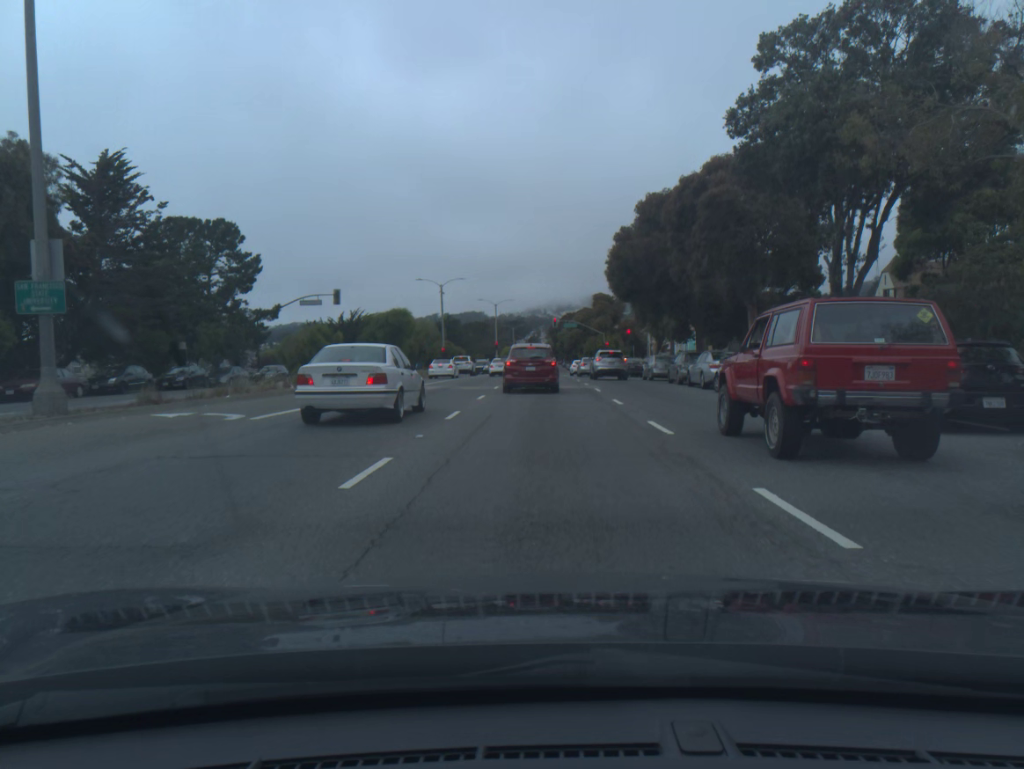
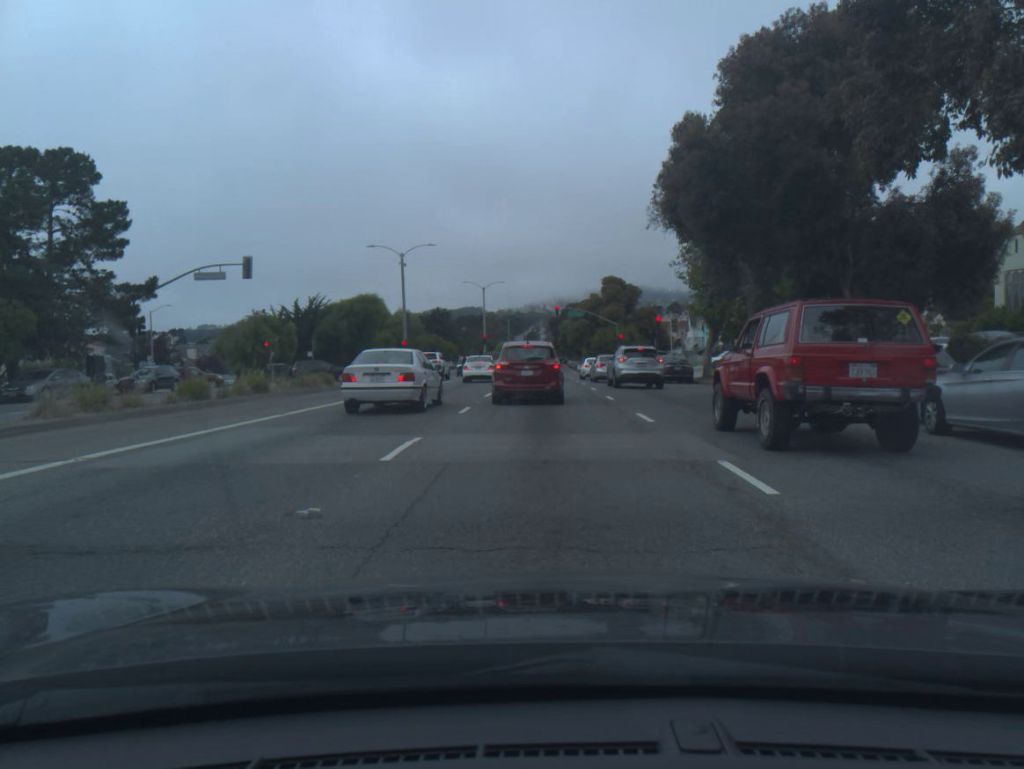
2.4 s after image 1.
(0.0, +20.1) m; 0°
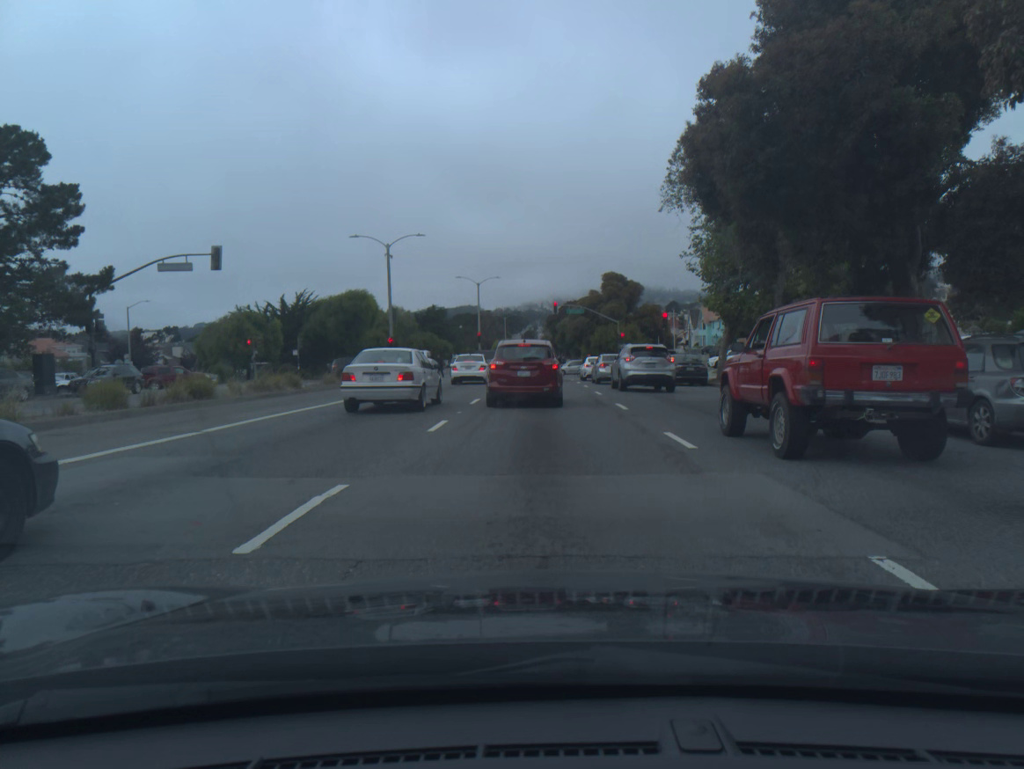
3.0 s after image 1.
(0.0, +4.1) m; 0°
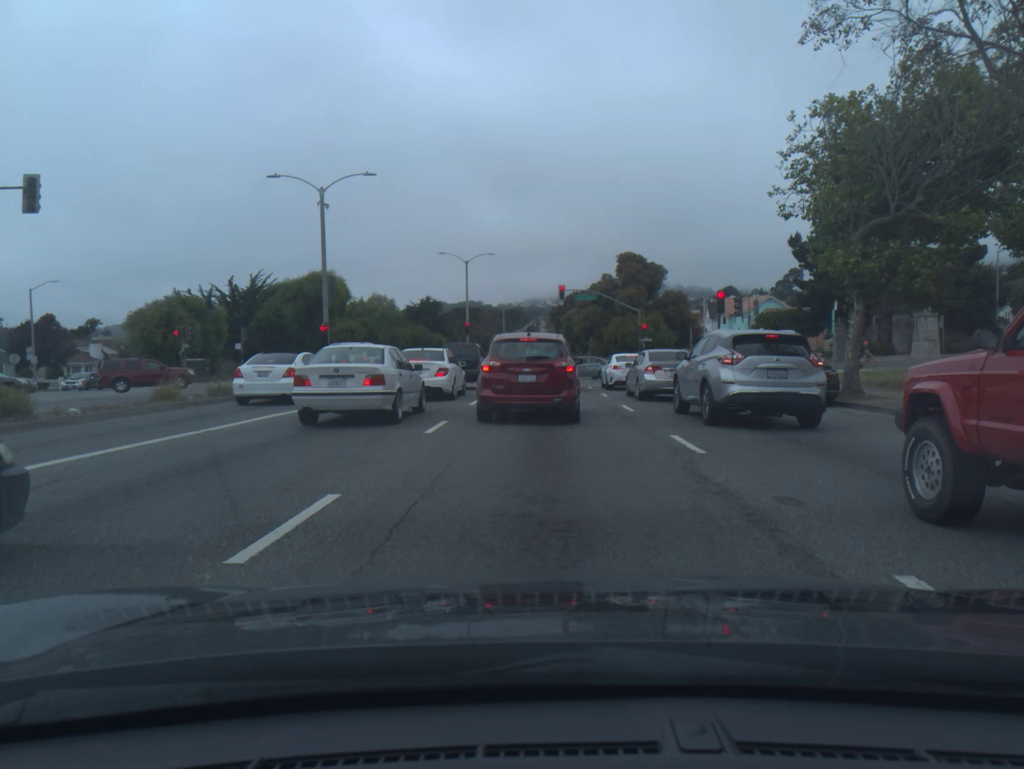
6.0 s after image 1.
(0.0, +15.4) m; 0°
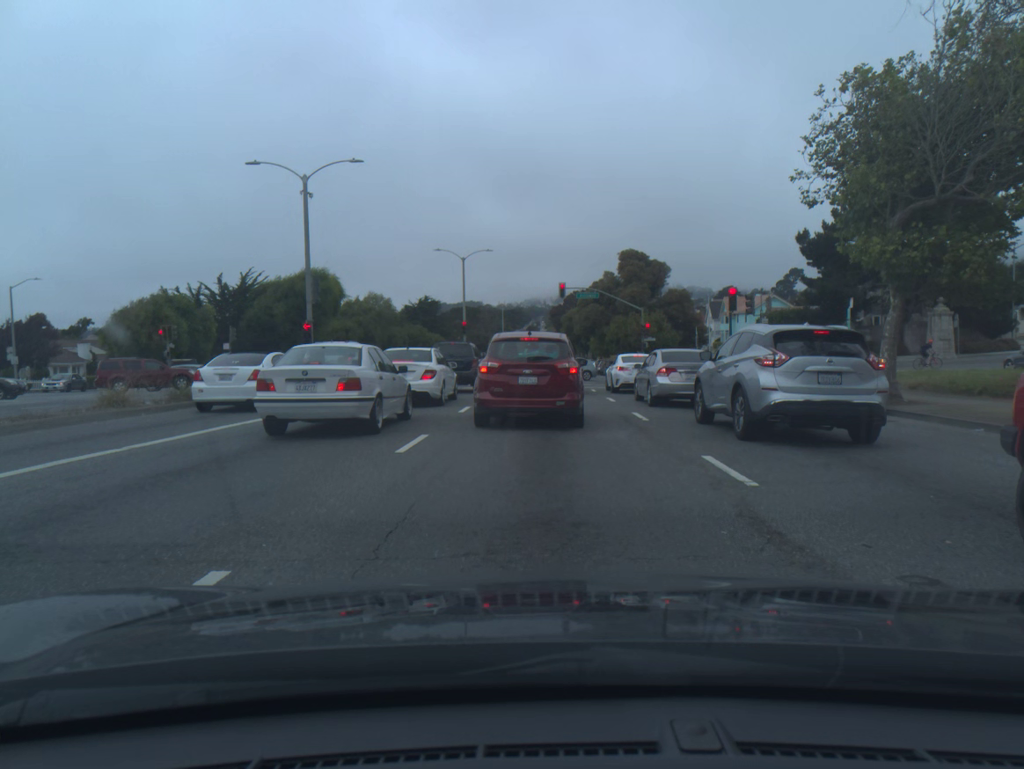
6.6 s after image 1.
(0.0, +2.3) m; 0°
